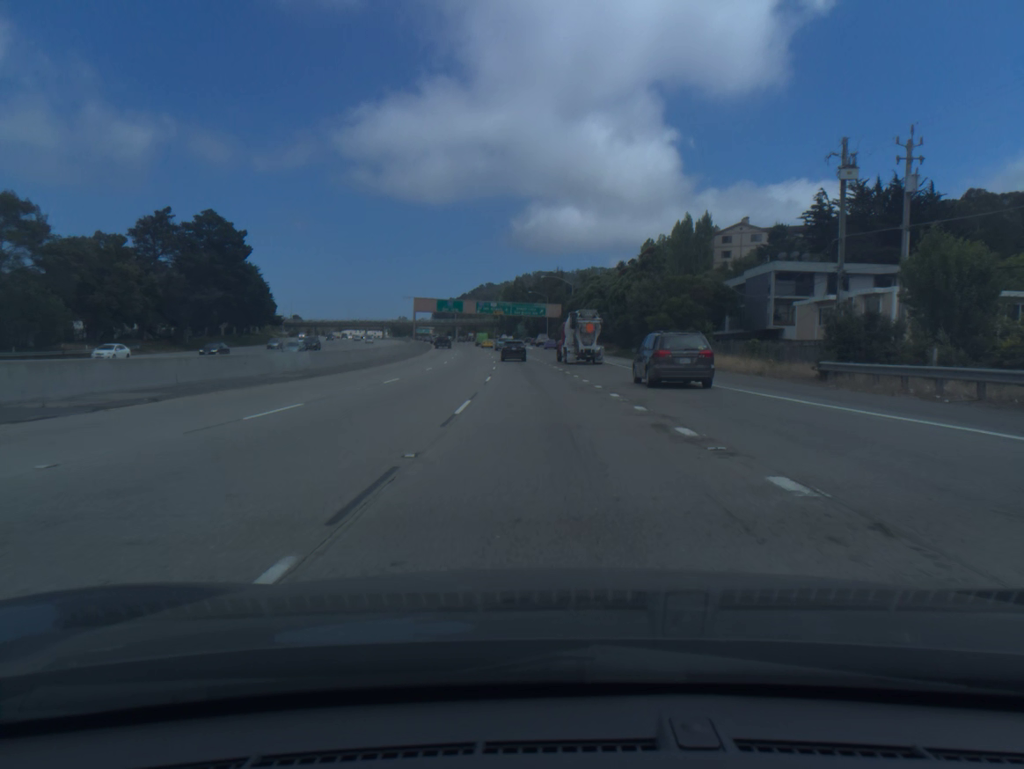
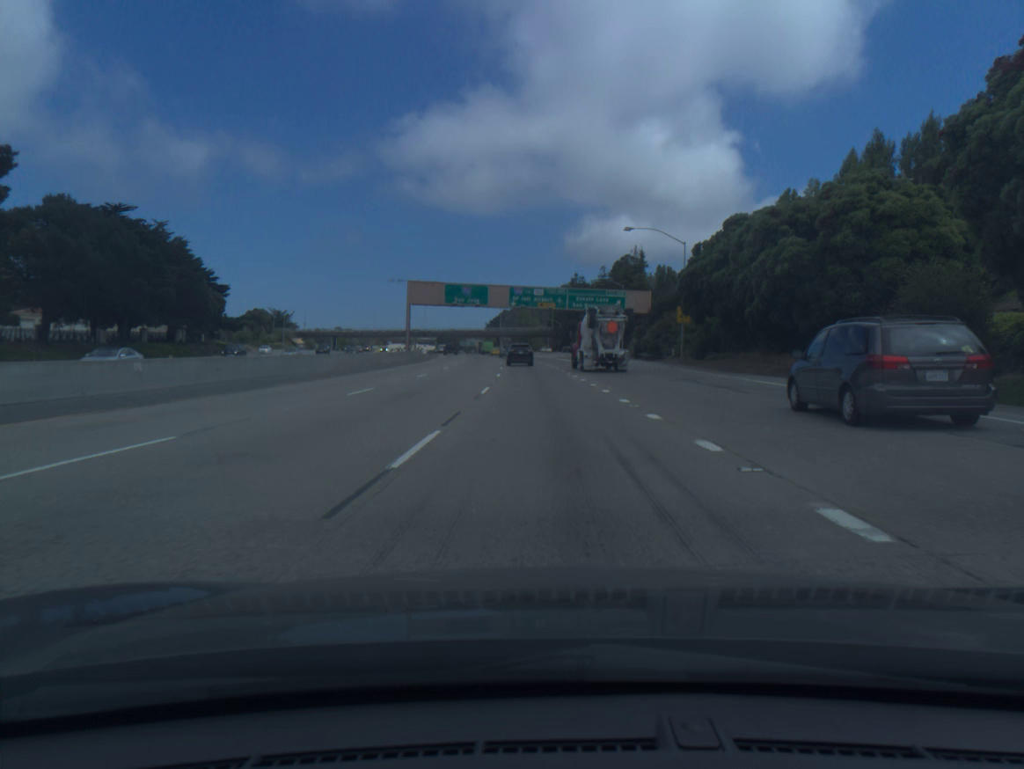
(-2.1, +64.2) m; -4°
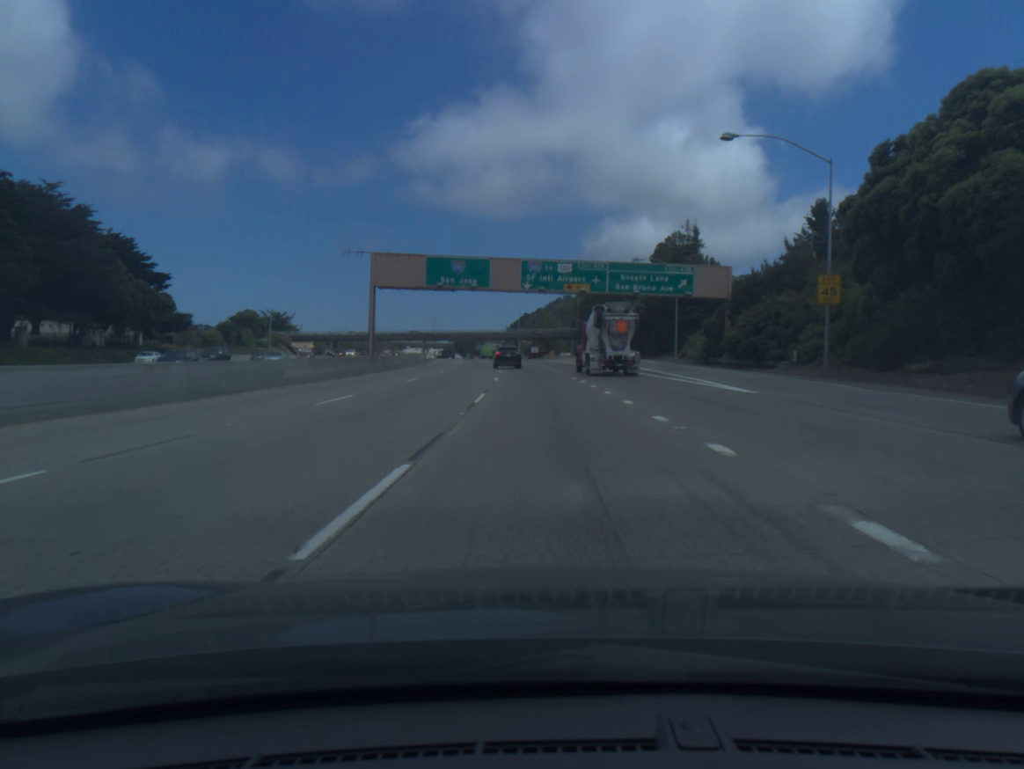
(-0.4, +31.9) m; -1°
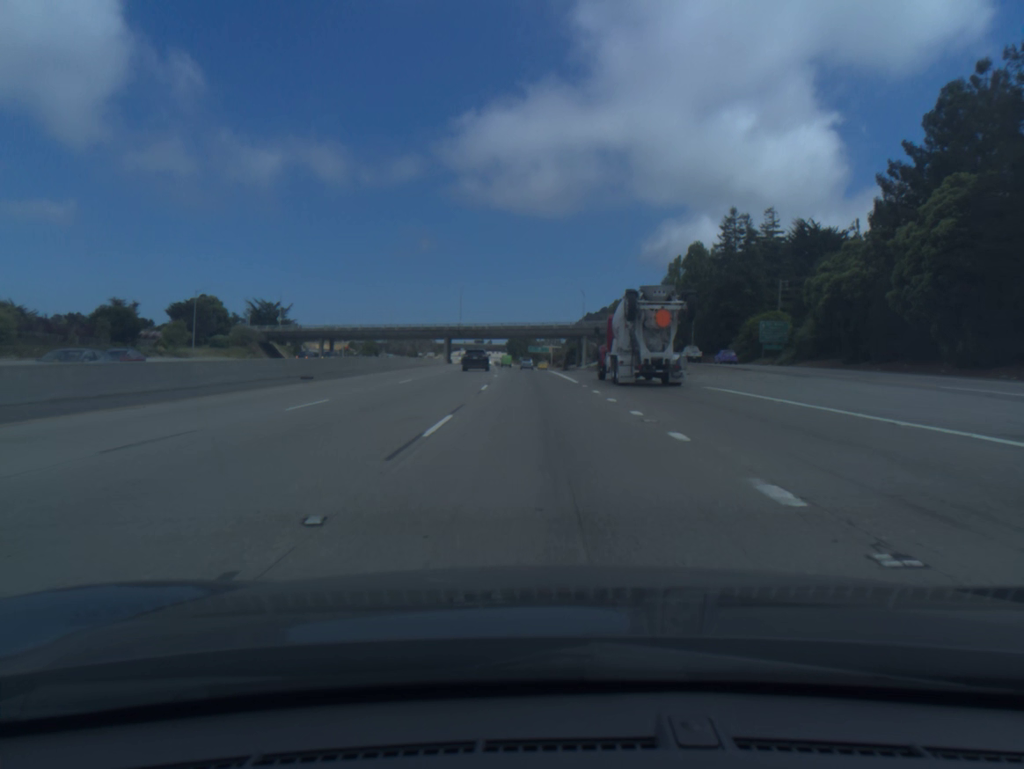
(-2.8, +79.1) m; -4°
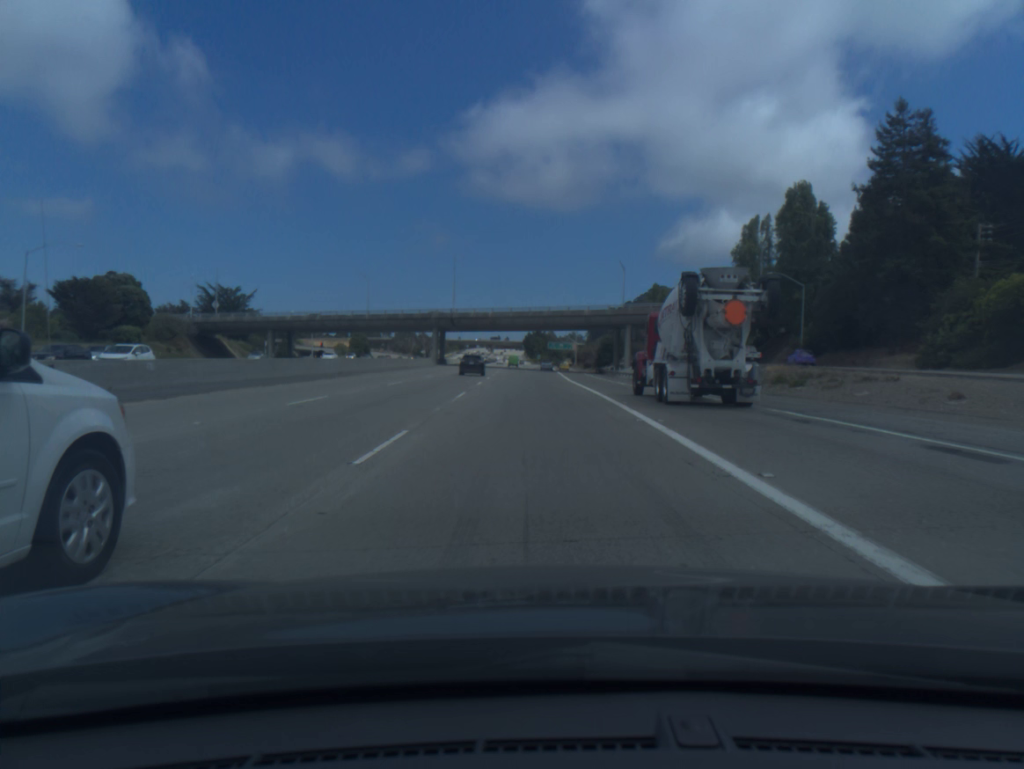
(-1.0, +48.0) m; -2°
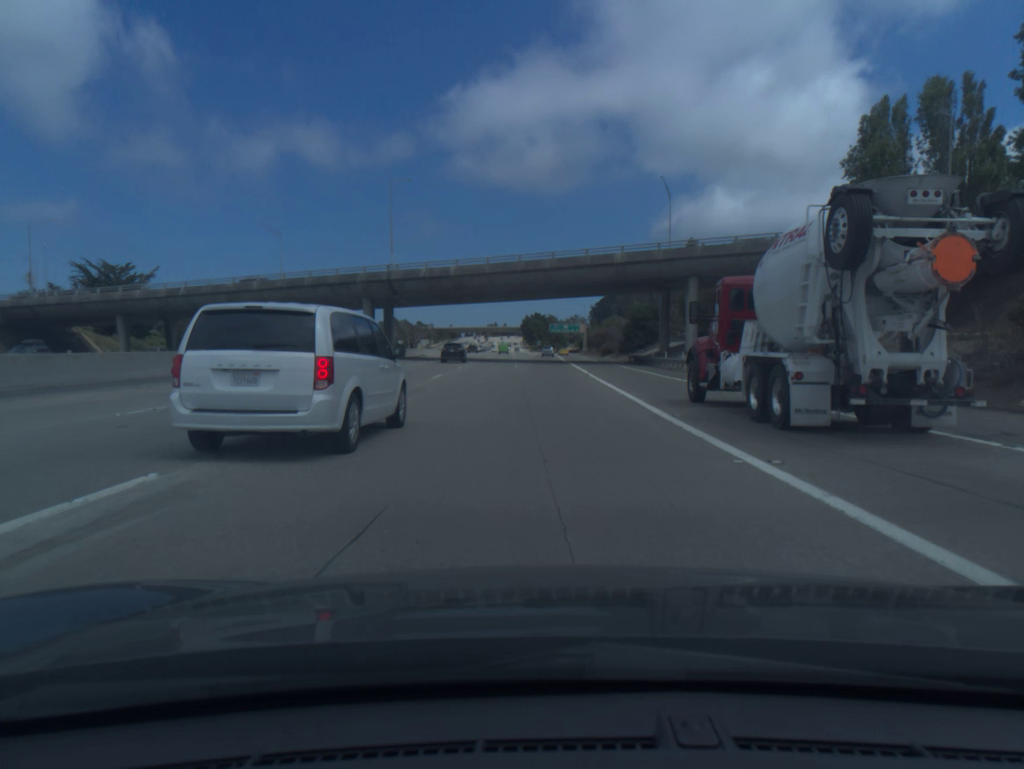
(-0.1, +49.4) m; 0°
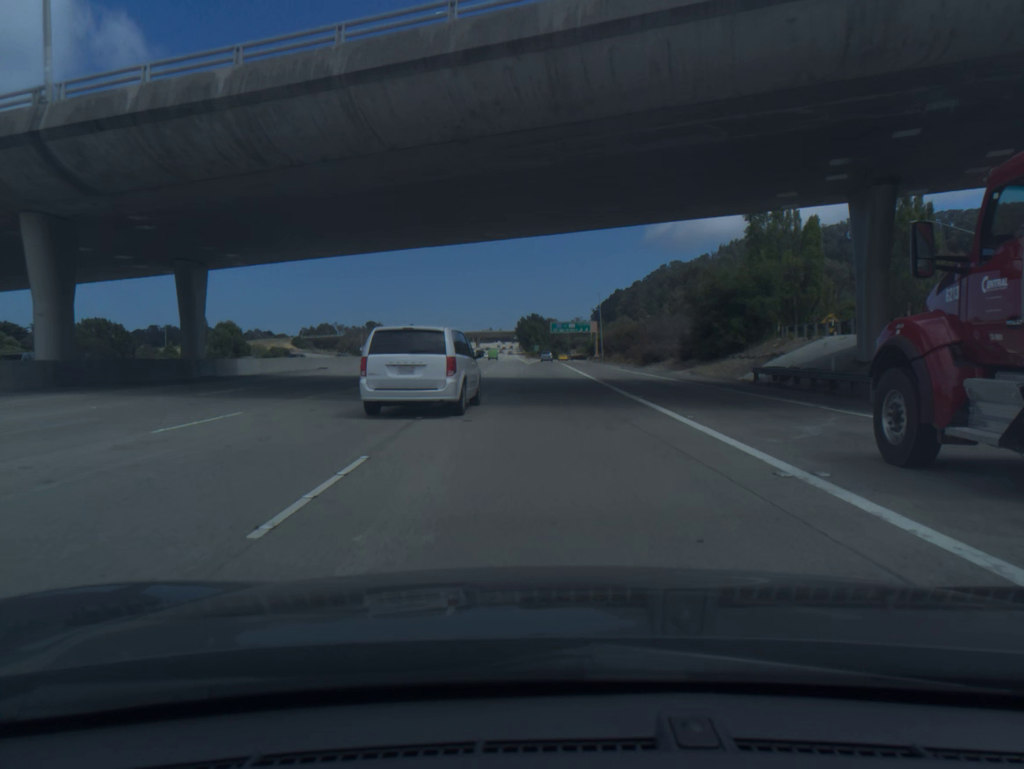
(+0.2, +51.0) m; 0°
